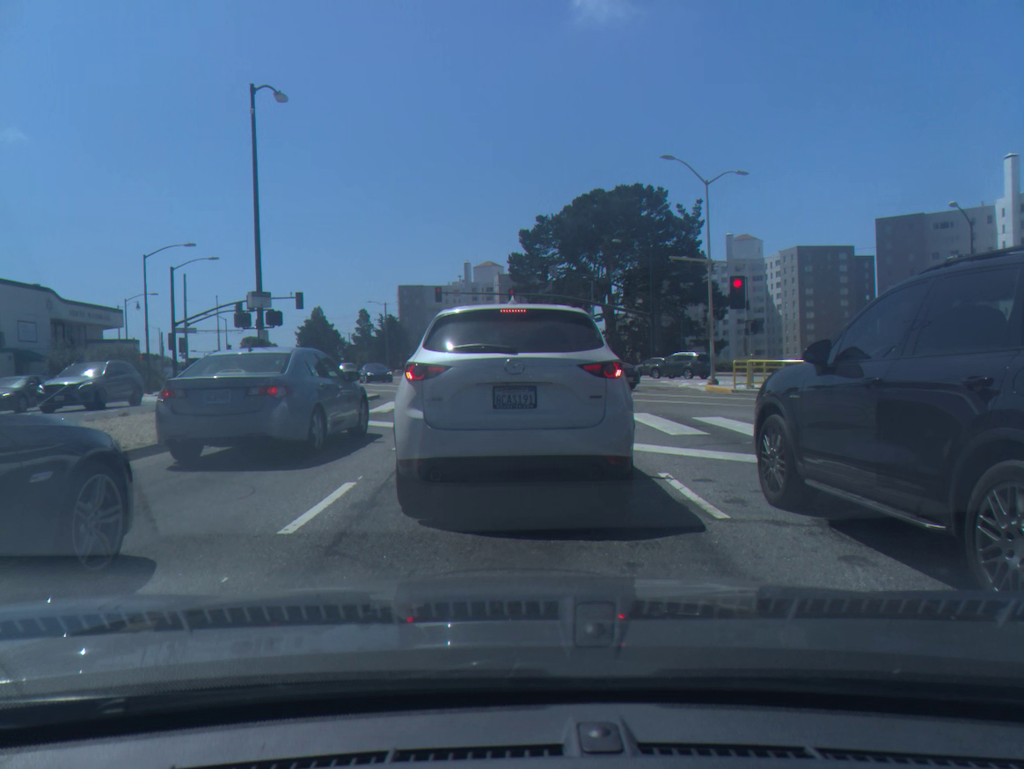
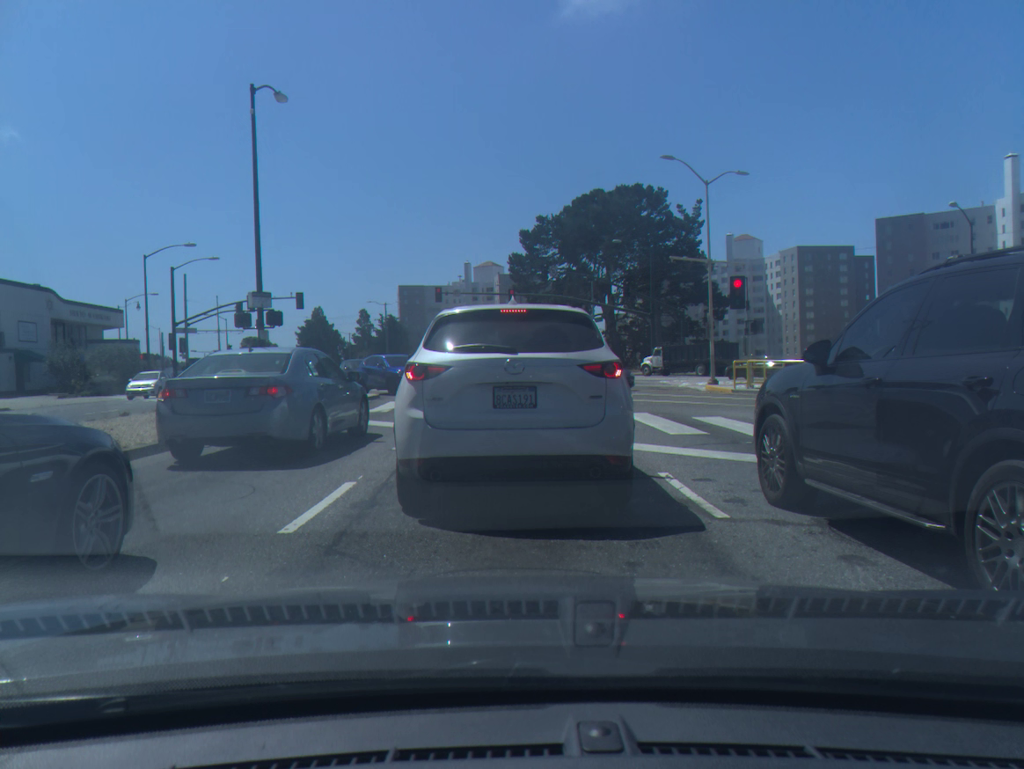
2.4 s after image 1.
(0.0, 0.0) m; 0°
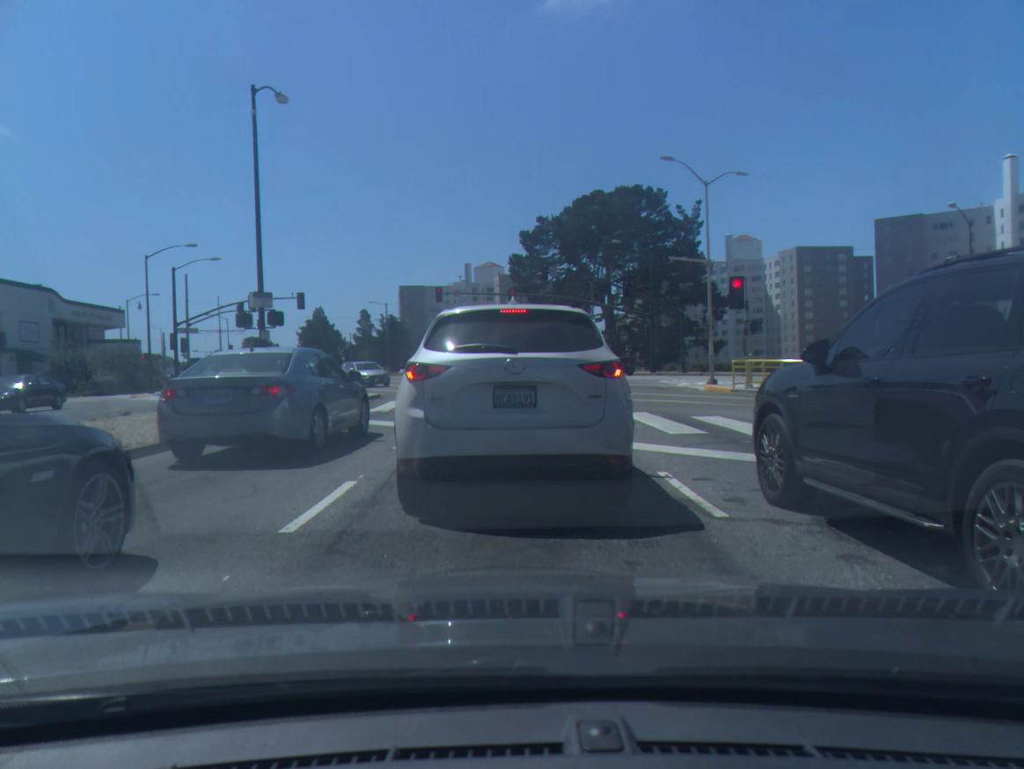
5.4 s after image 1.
(0.0, 0.0) m; 0°
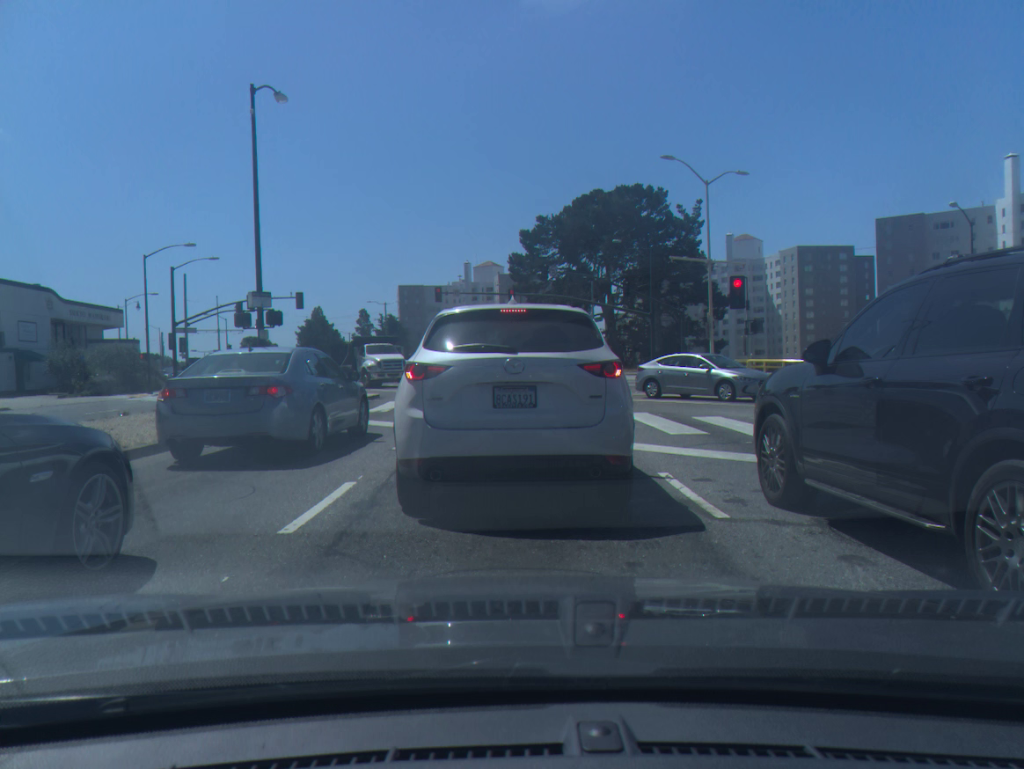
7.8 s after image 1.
(0.0, 0.0) m; 0°
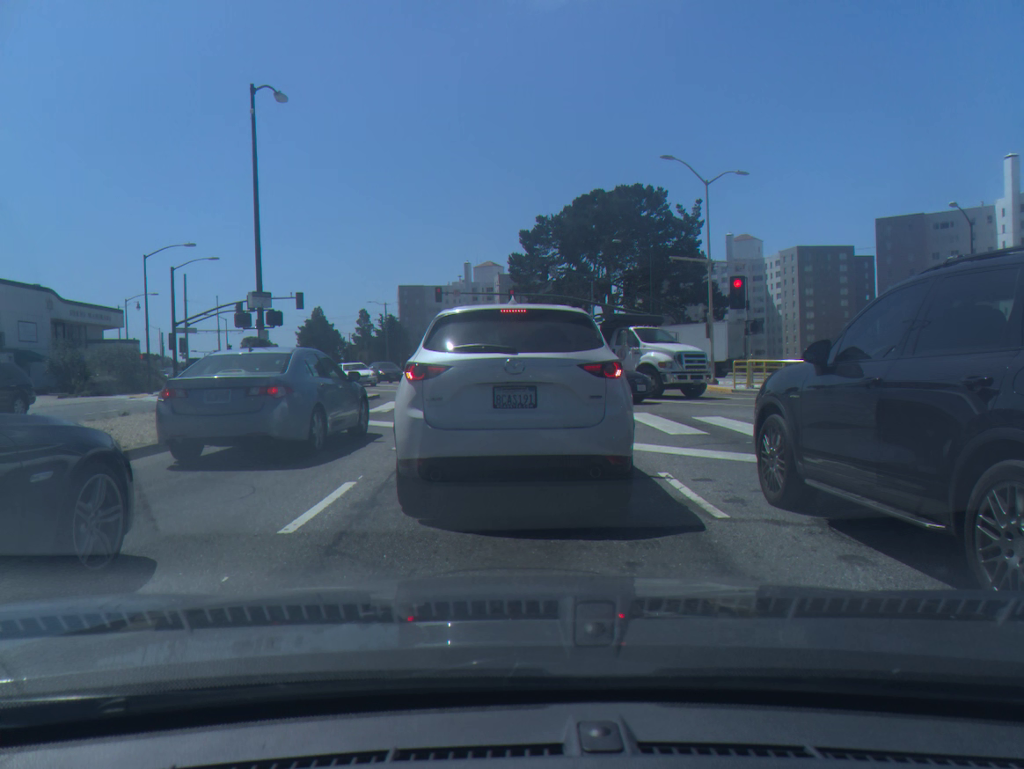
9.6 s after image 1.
(0.0, 0.0) m; 0°
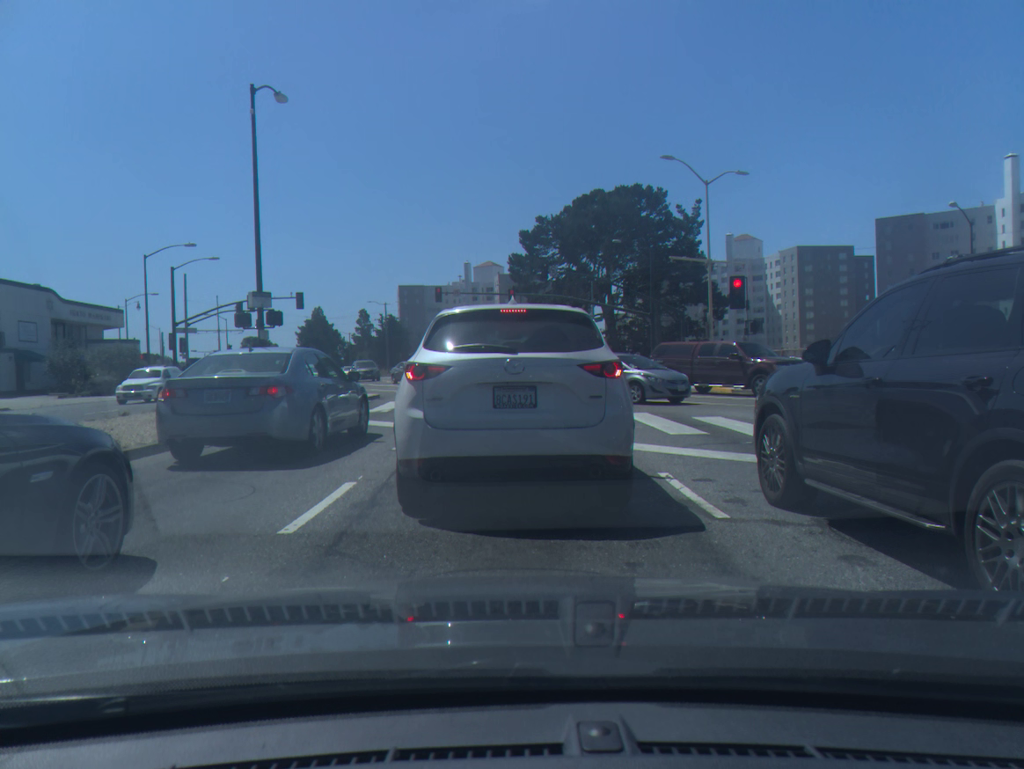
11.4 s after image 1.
(0.0, 0.0) m; 0°
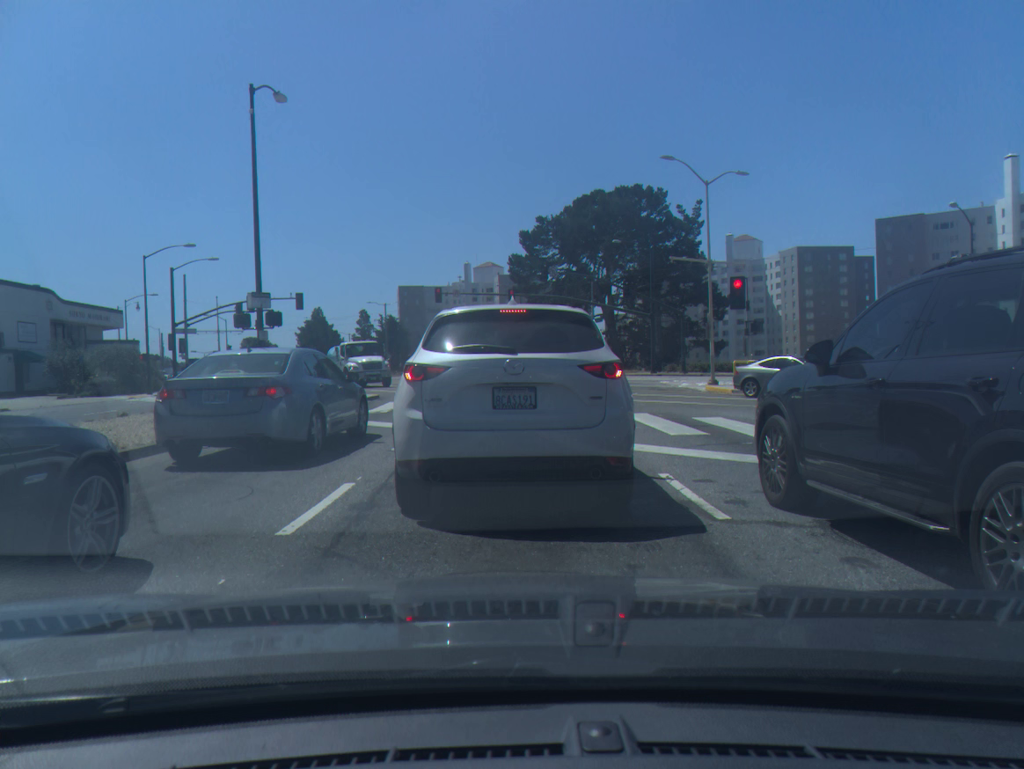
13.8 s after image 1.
(0.0, 0.0) m; 0°
